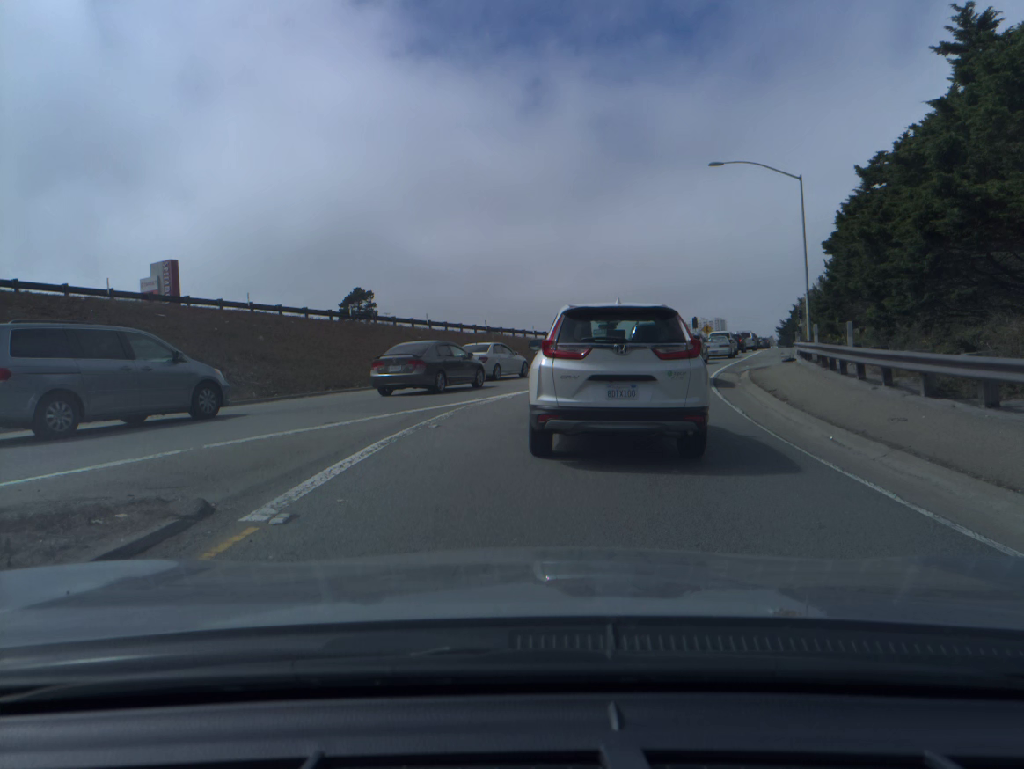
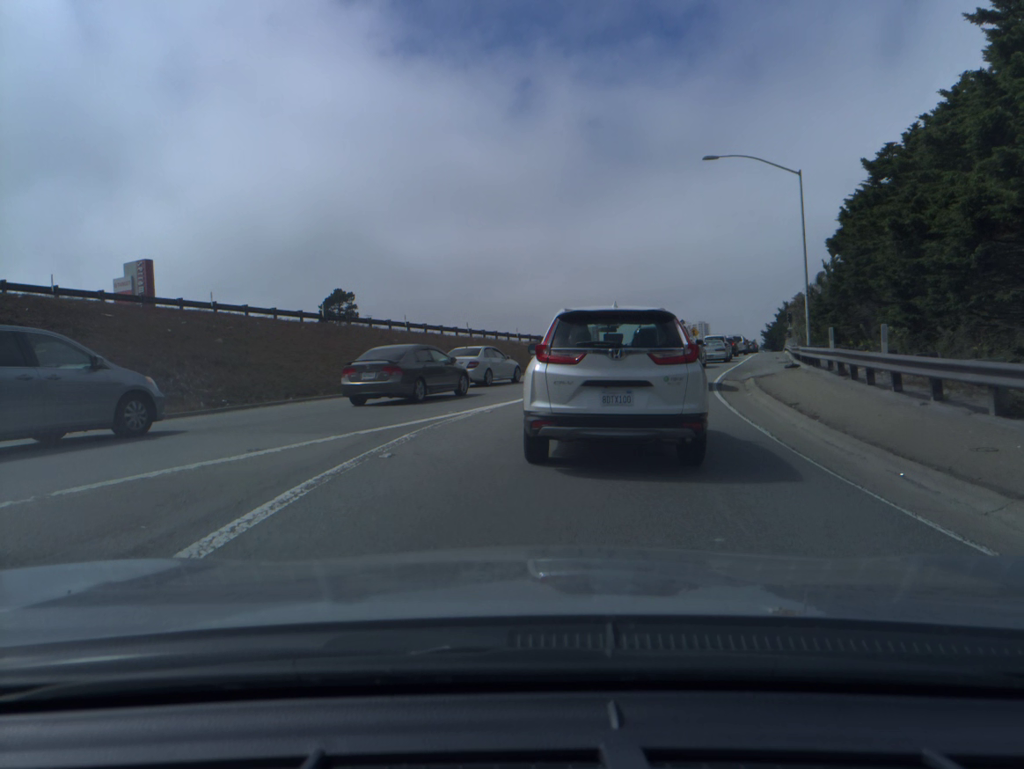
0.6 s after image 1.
(0.0, +2.5) m; +1°
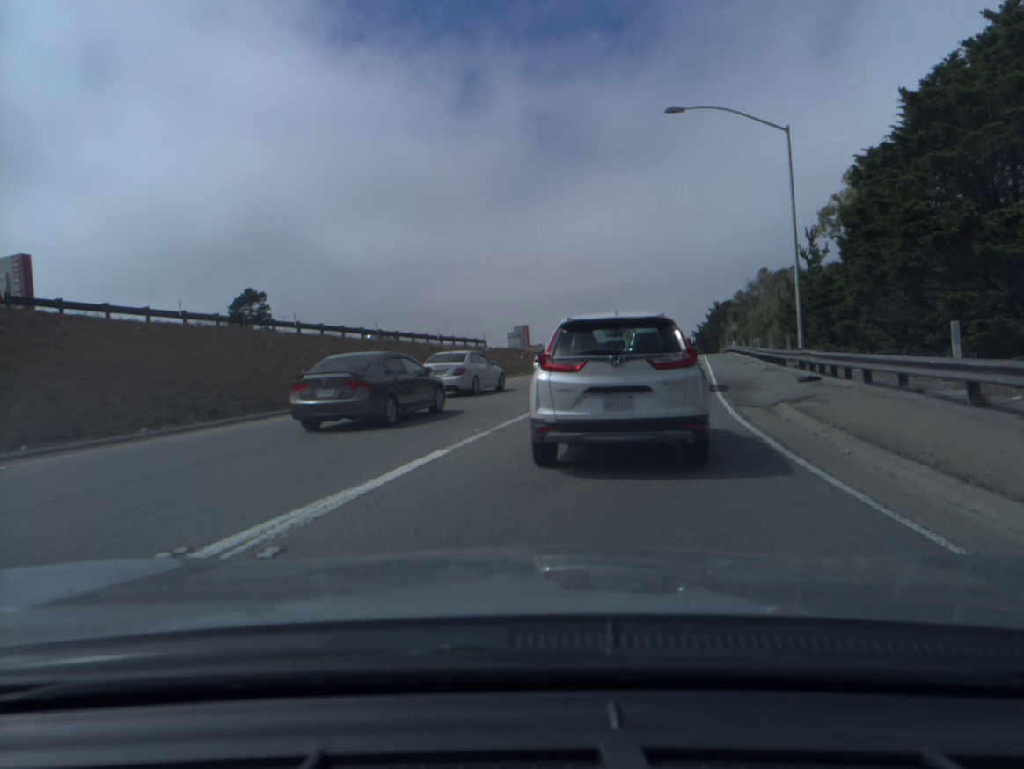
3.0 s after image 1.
(+0.4, +9.2) m; +5°
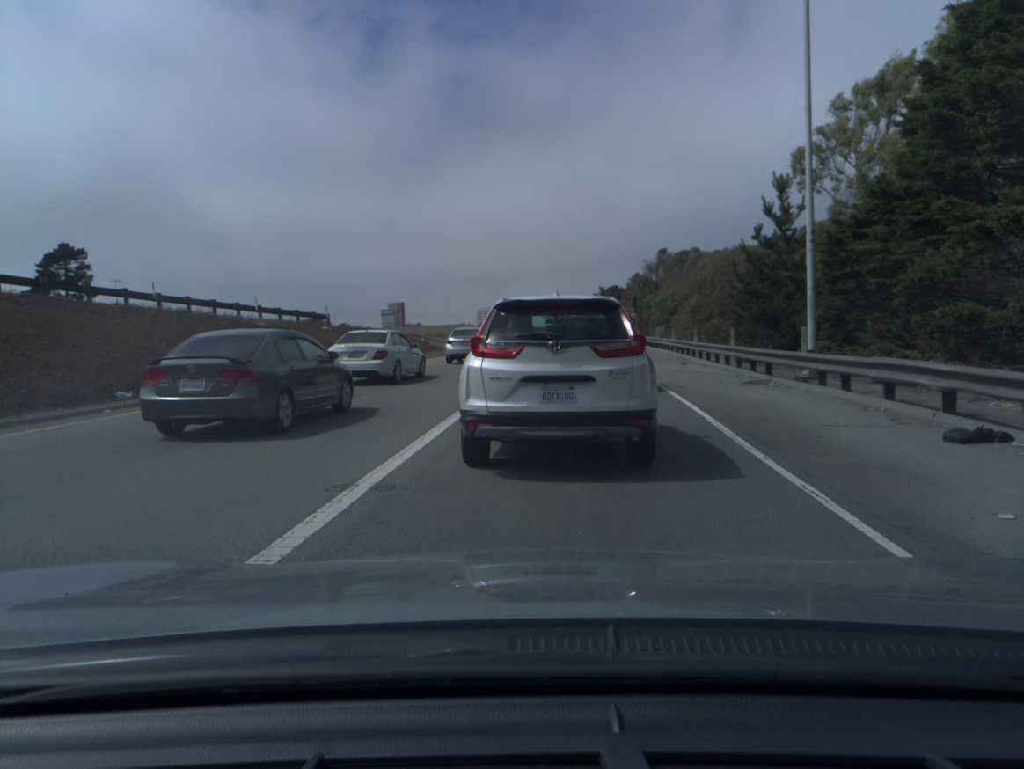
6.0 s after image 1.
(+1.1, +12.9) m; +8°
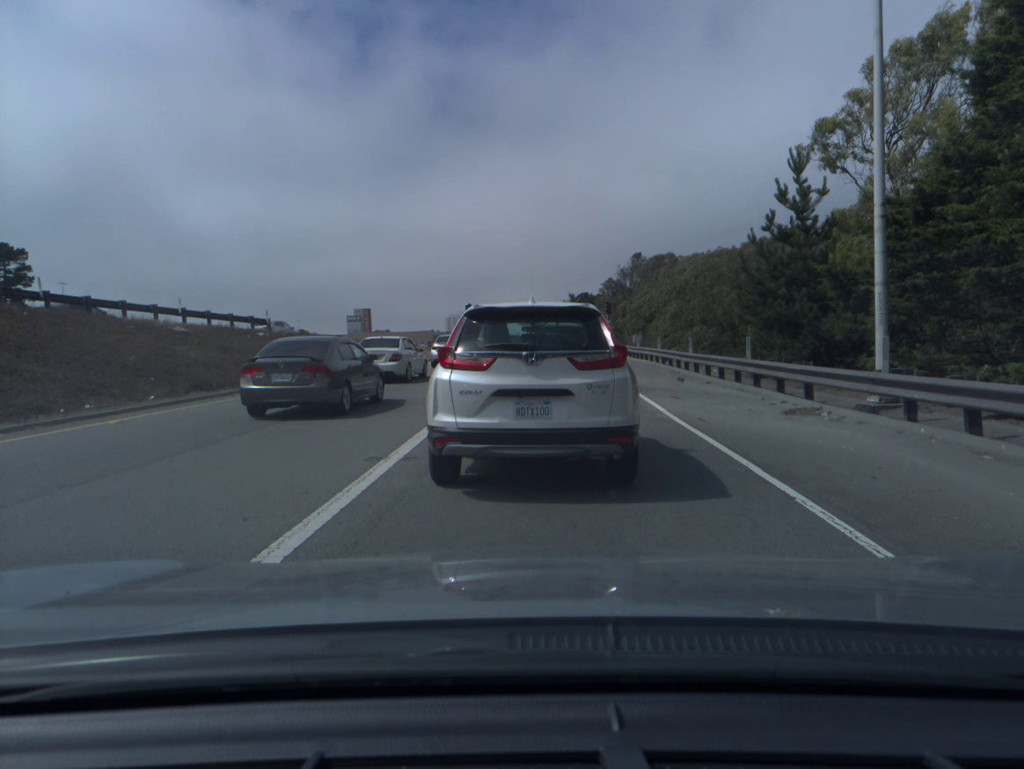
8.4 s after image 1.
(+0.1, +5.3) m; +1°
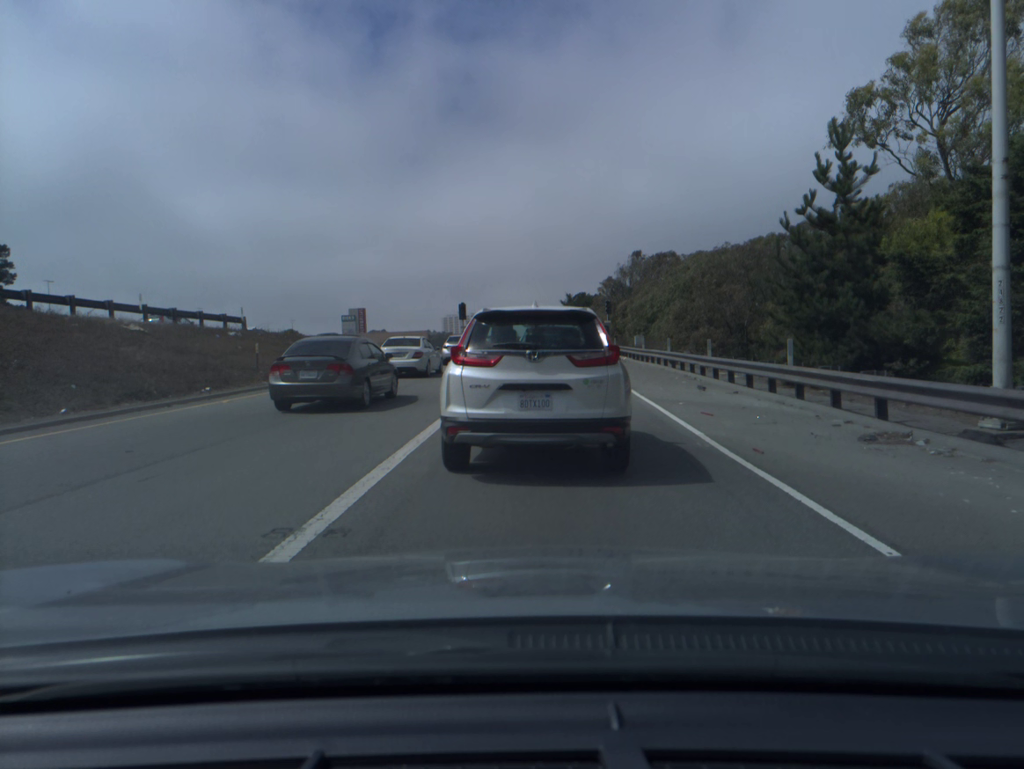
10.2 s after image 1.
(+0.1, +3.3) m; +1°
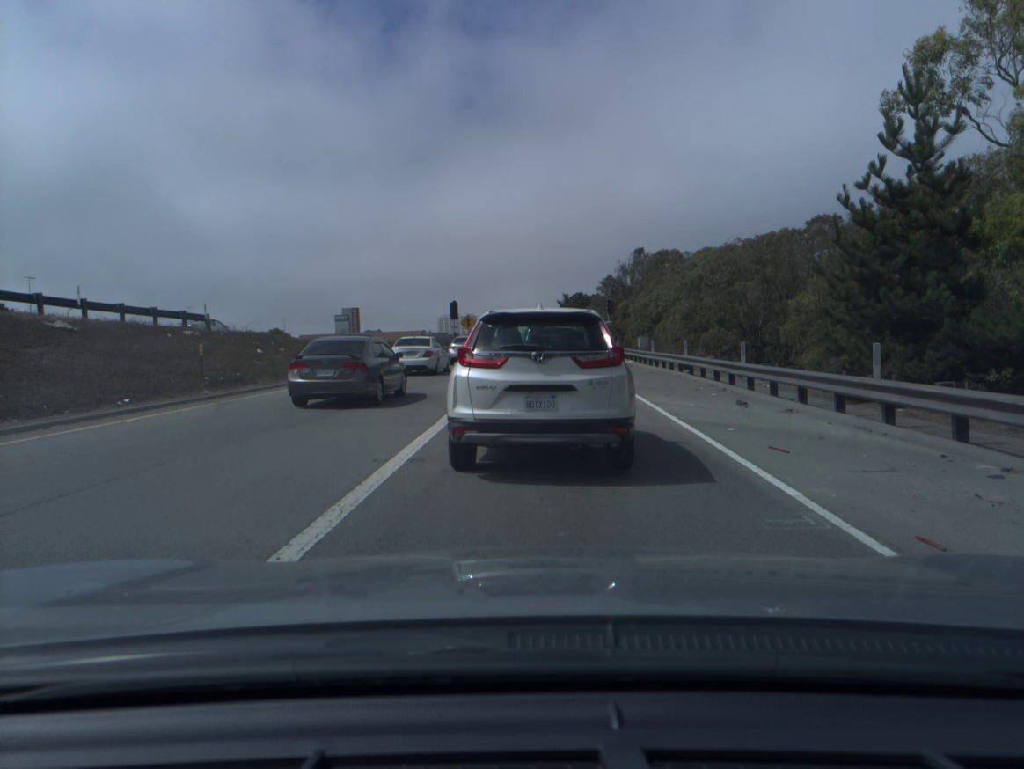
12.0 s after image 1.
(0.0, +4.0) m; 0°
